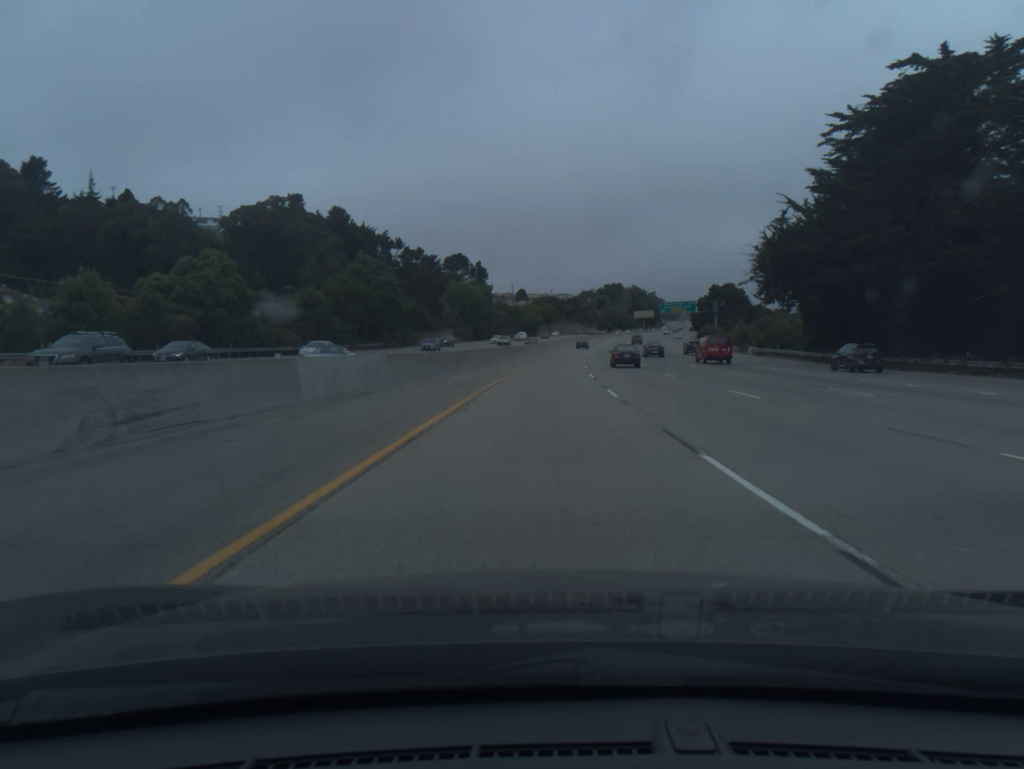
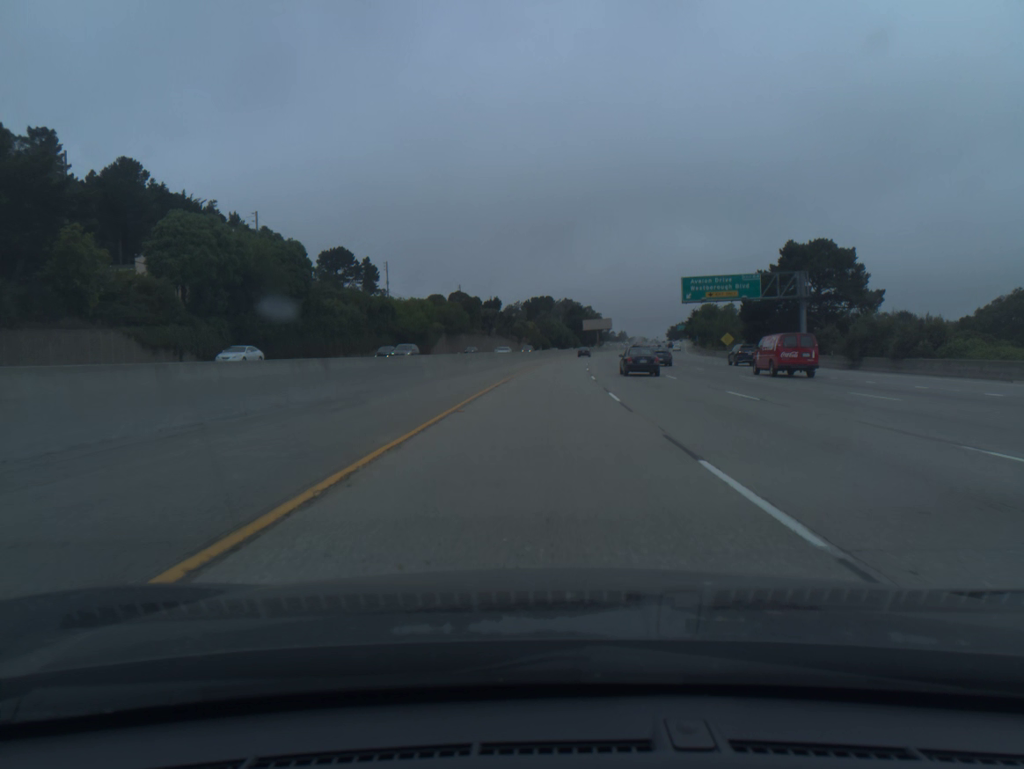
(+5.3, +102.0) m; +6°
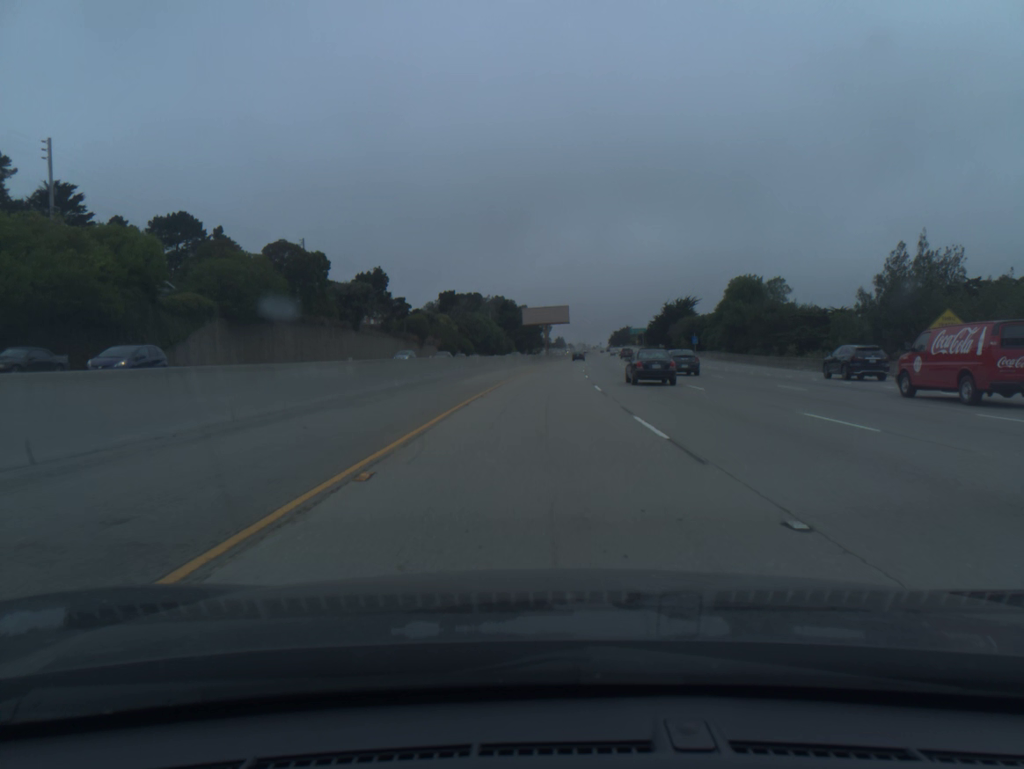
(+3.5, +81.0) m; +5°
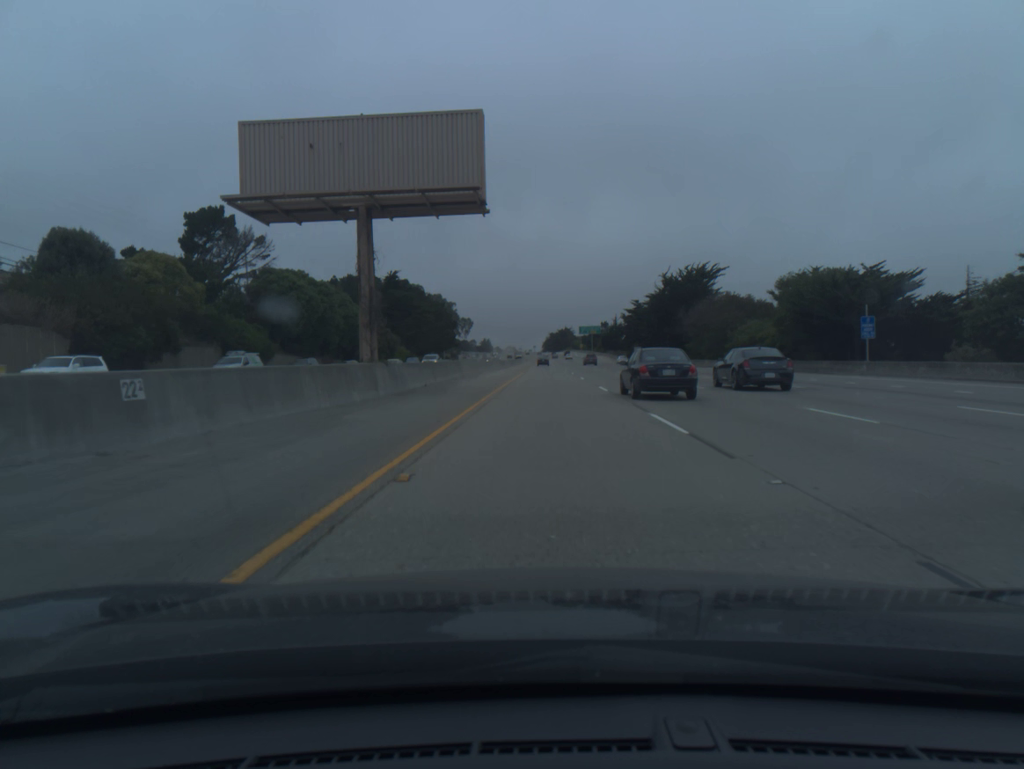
(+4.6, +101.8) m; +5°
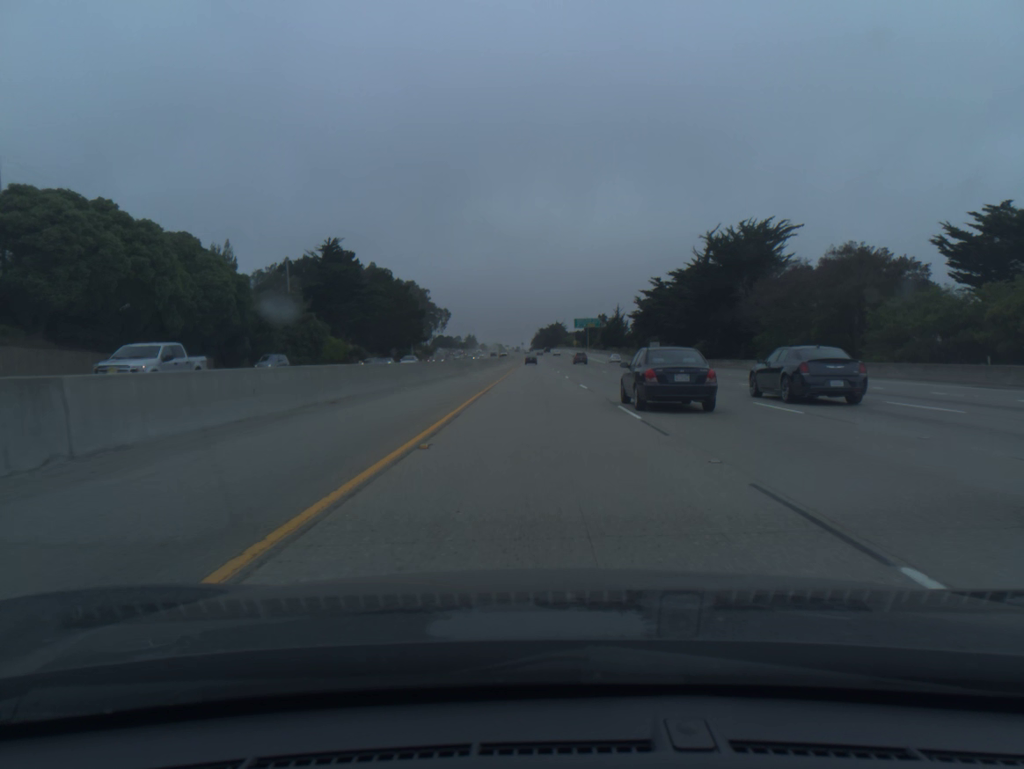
(+0.5, +40.9) m; +1°
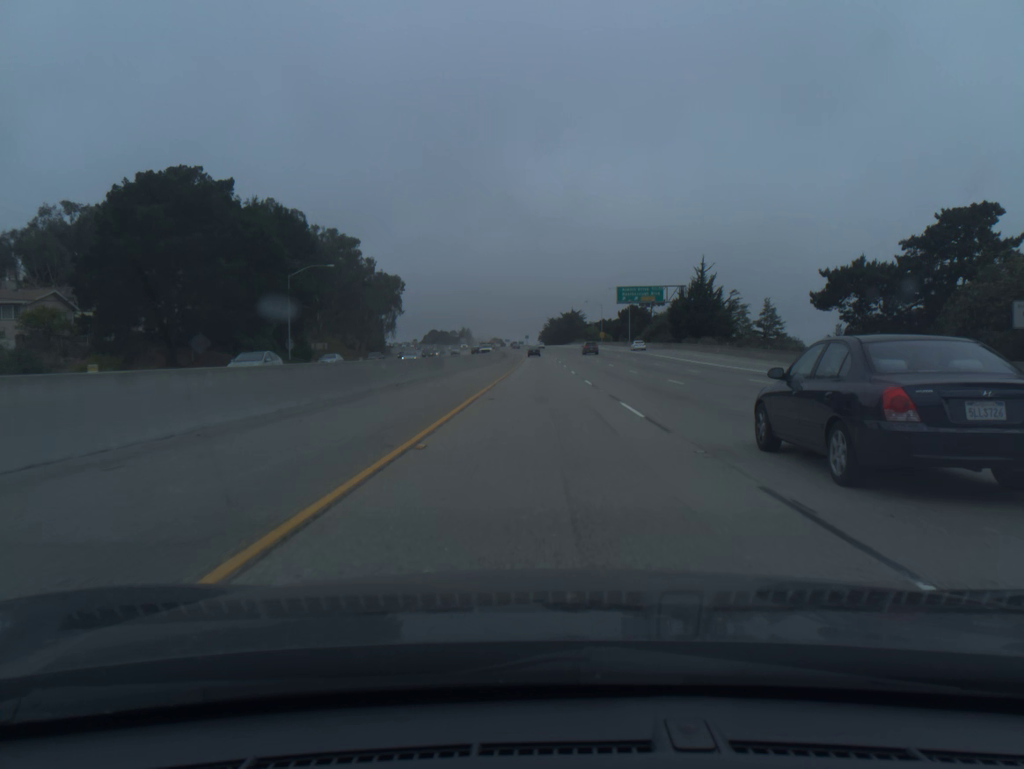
(-0.7, +102.5) m; -1°
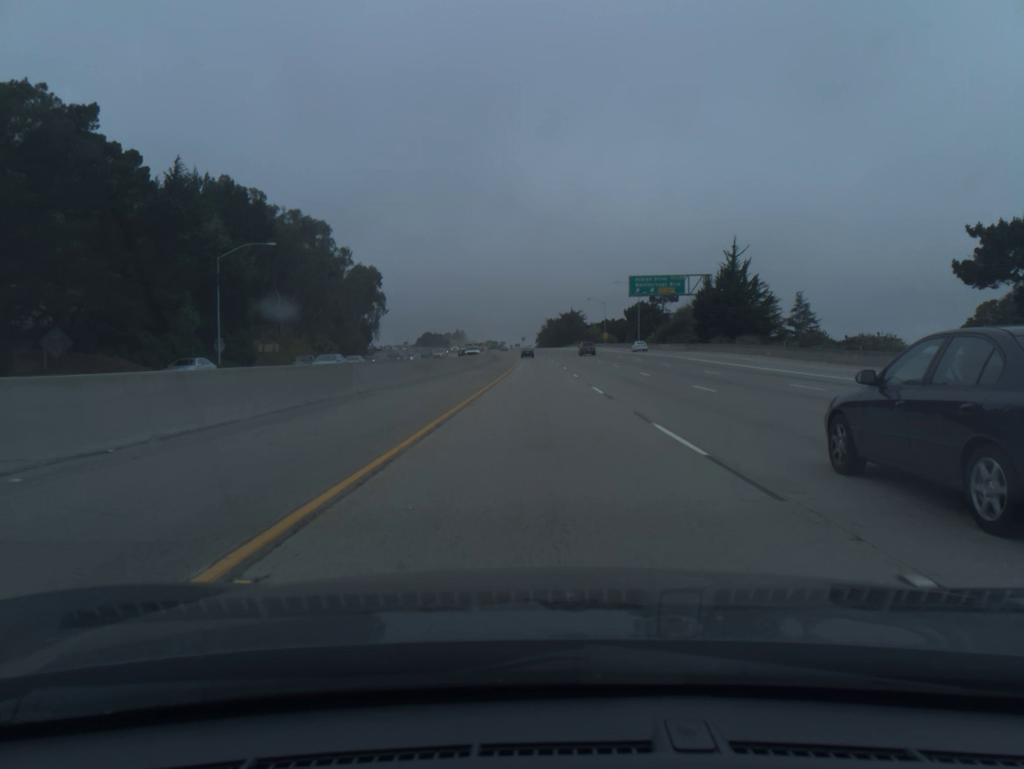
(0.0, +20.5) m; 0°
